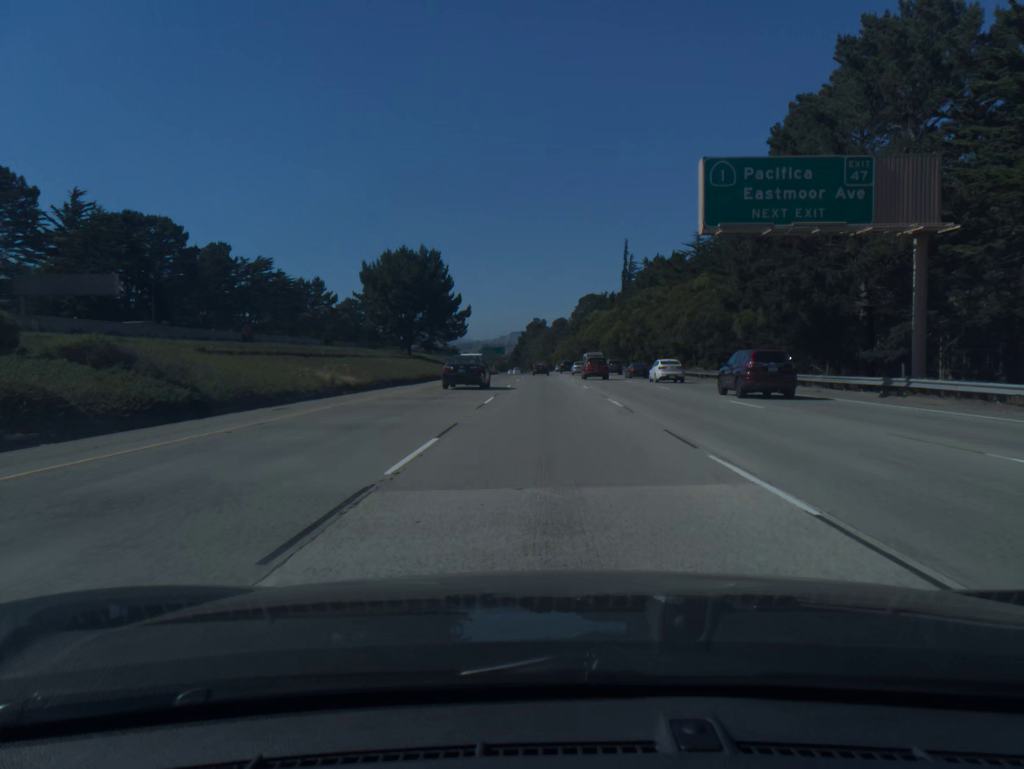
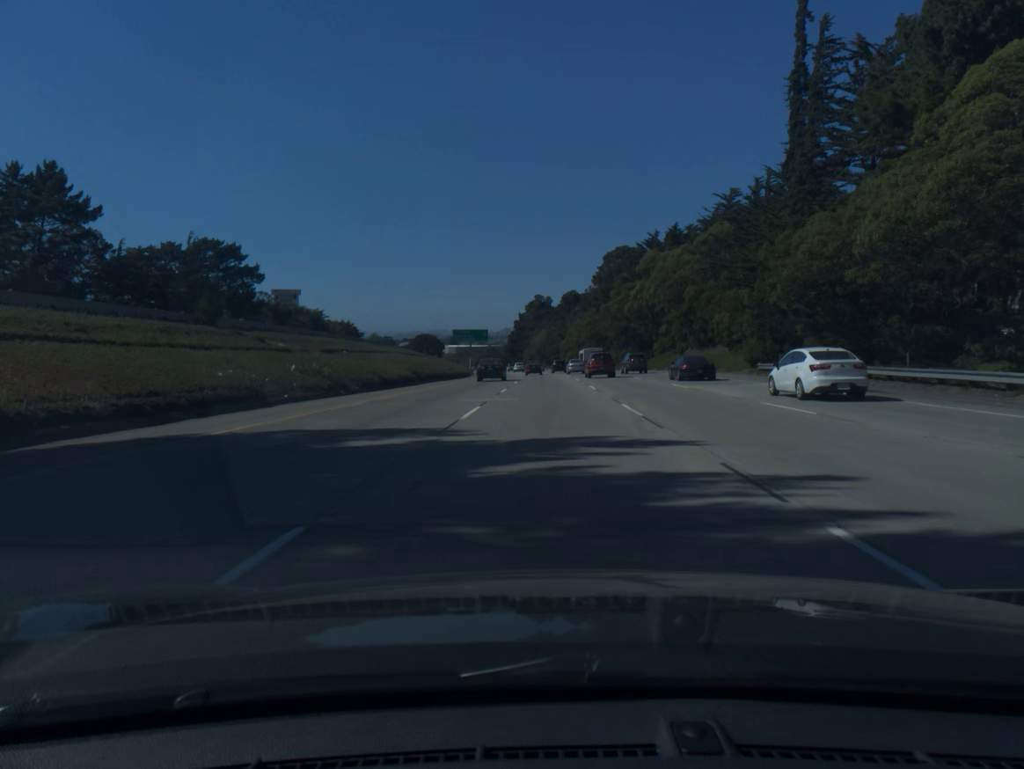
(+0.1, +92.2) m; 0°
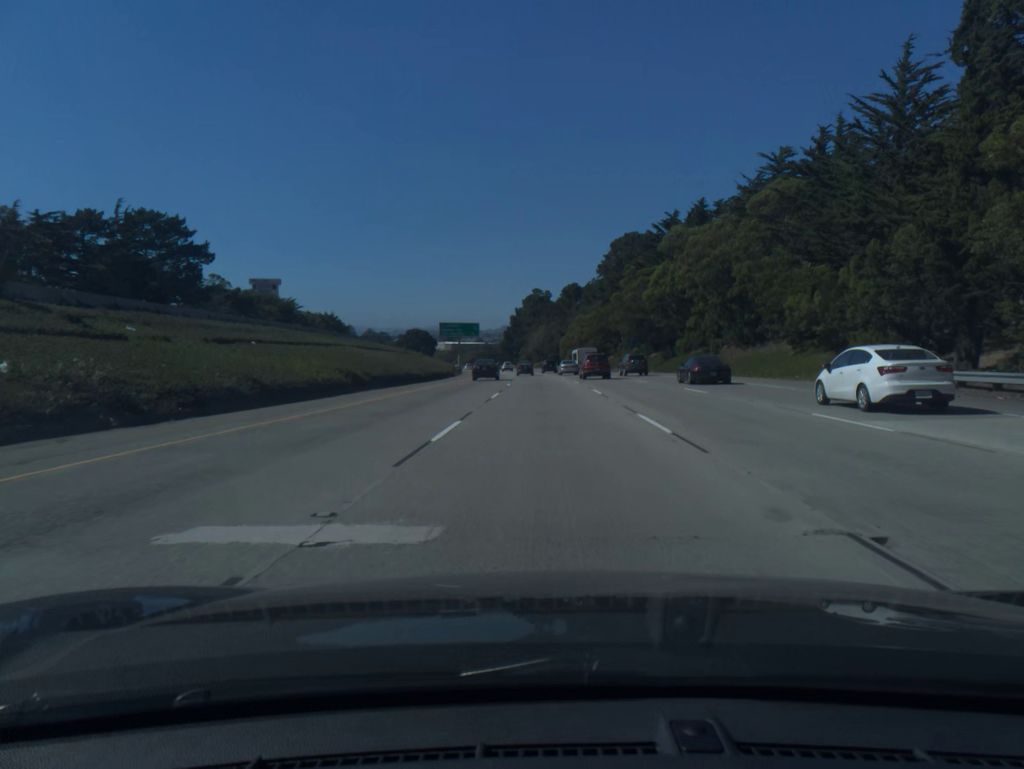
(0.0, +18.5) m; 0°
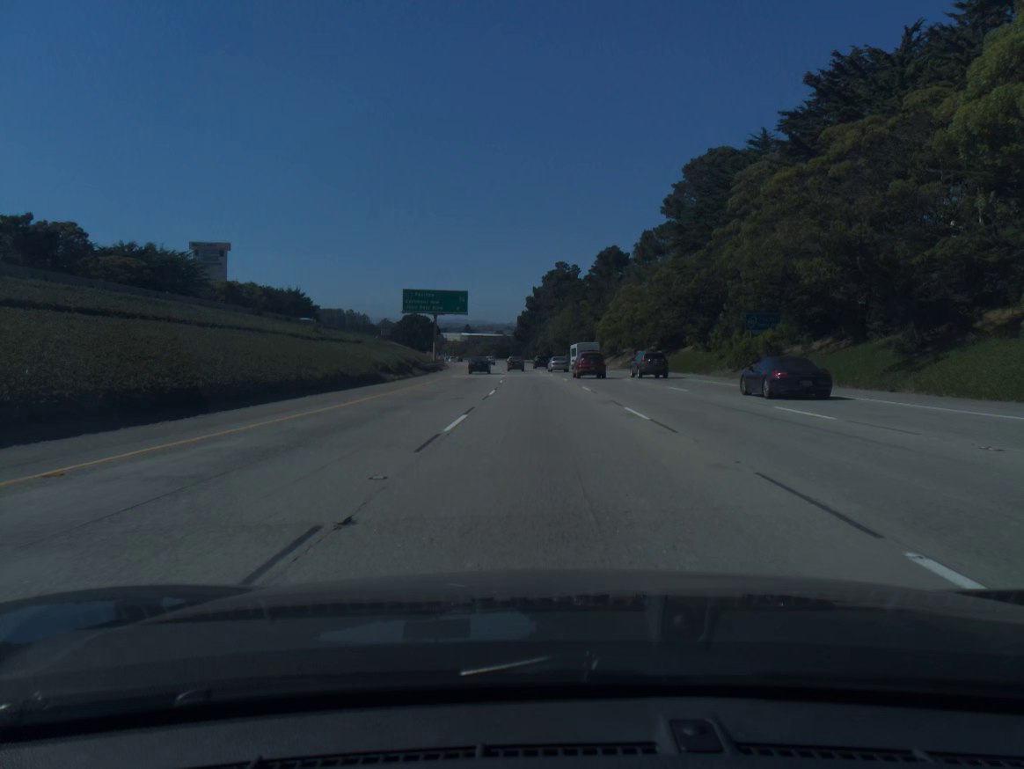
(-0.4, +55.5) m; -1°
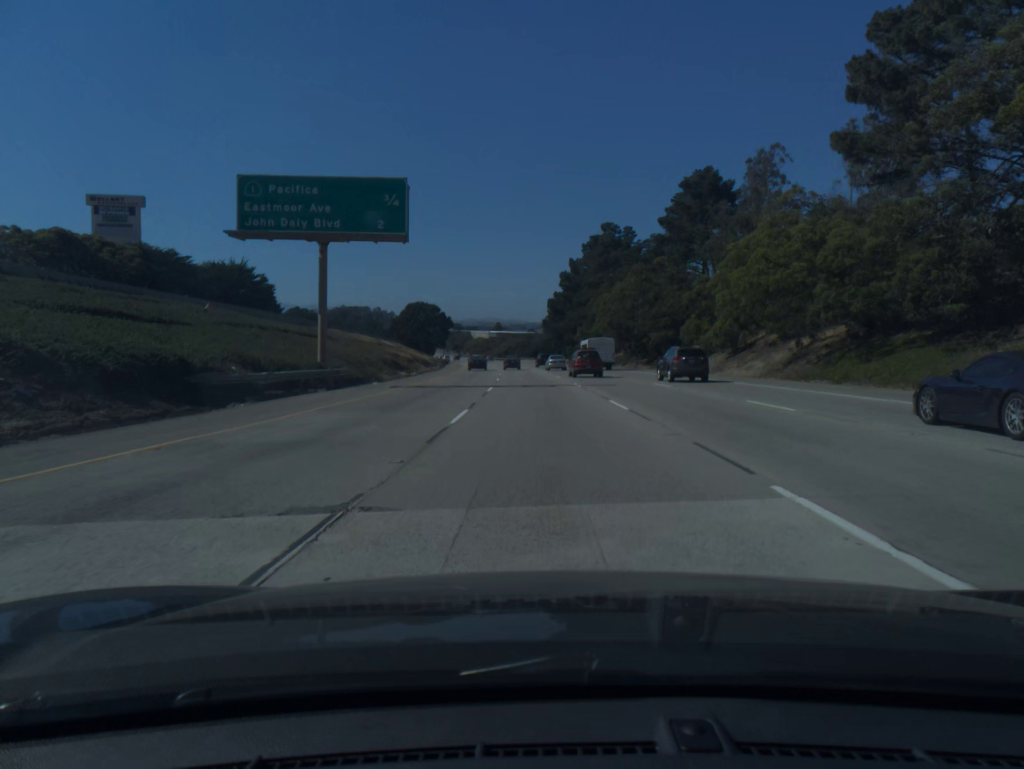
(-1.1, +55.8) m; -2°
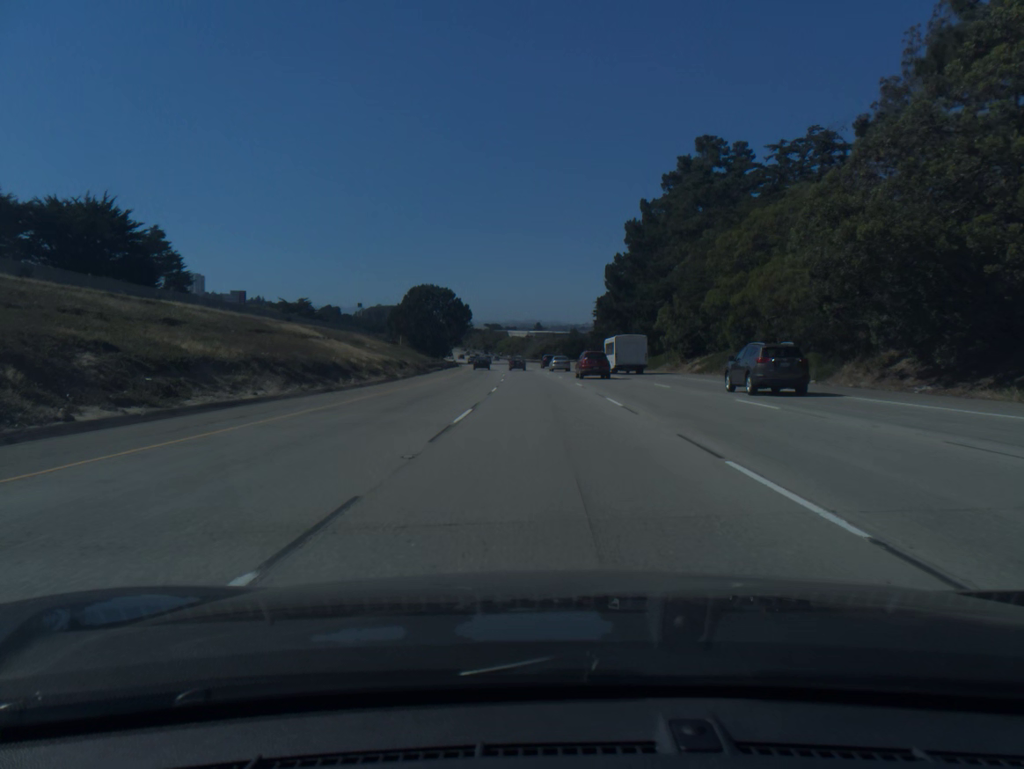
(-1.4, +56.6) m; -3°
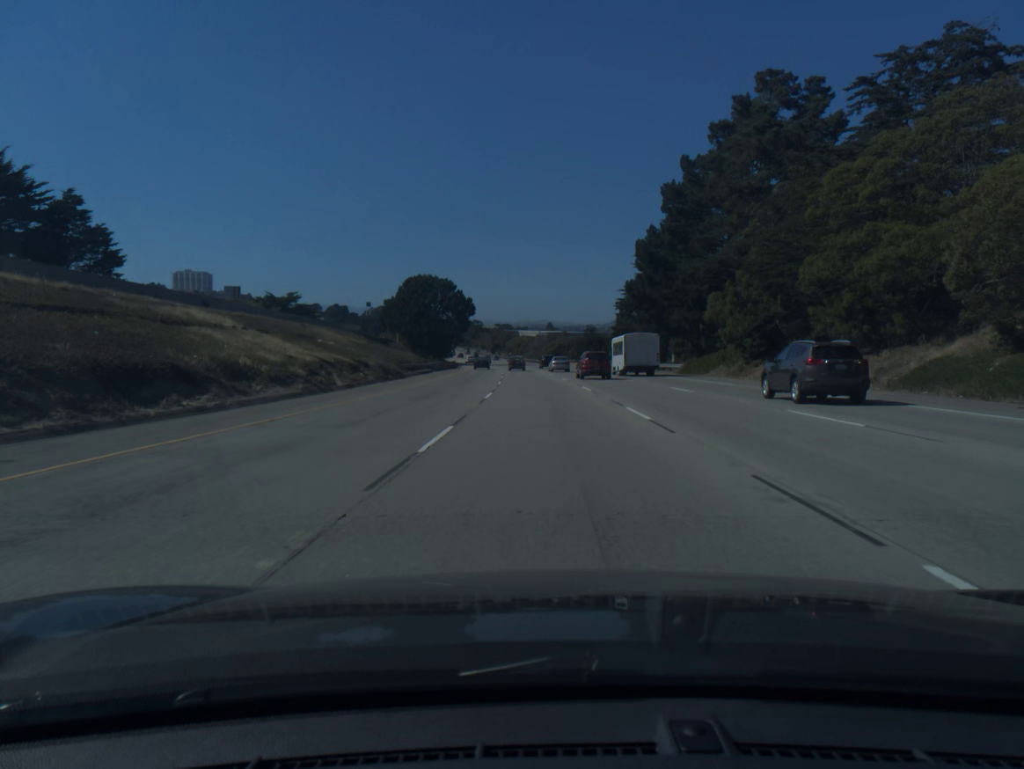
(-0.2, +19.1) m; -1°
